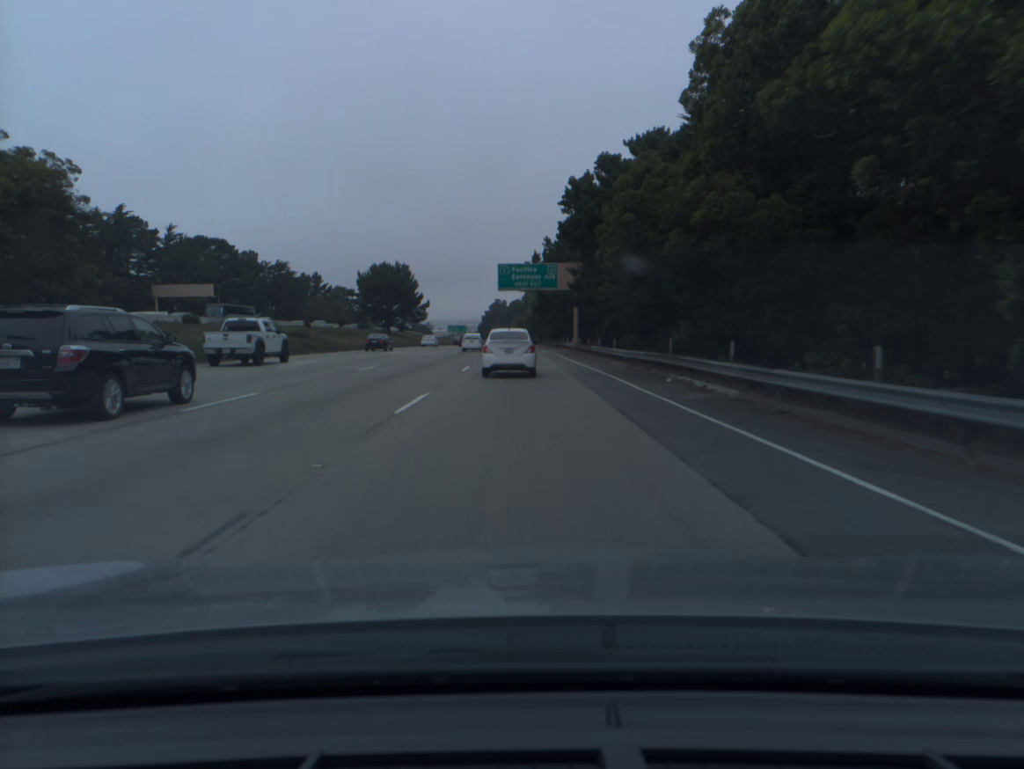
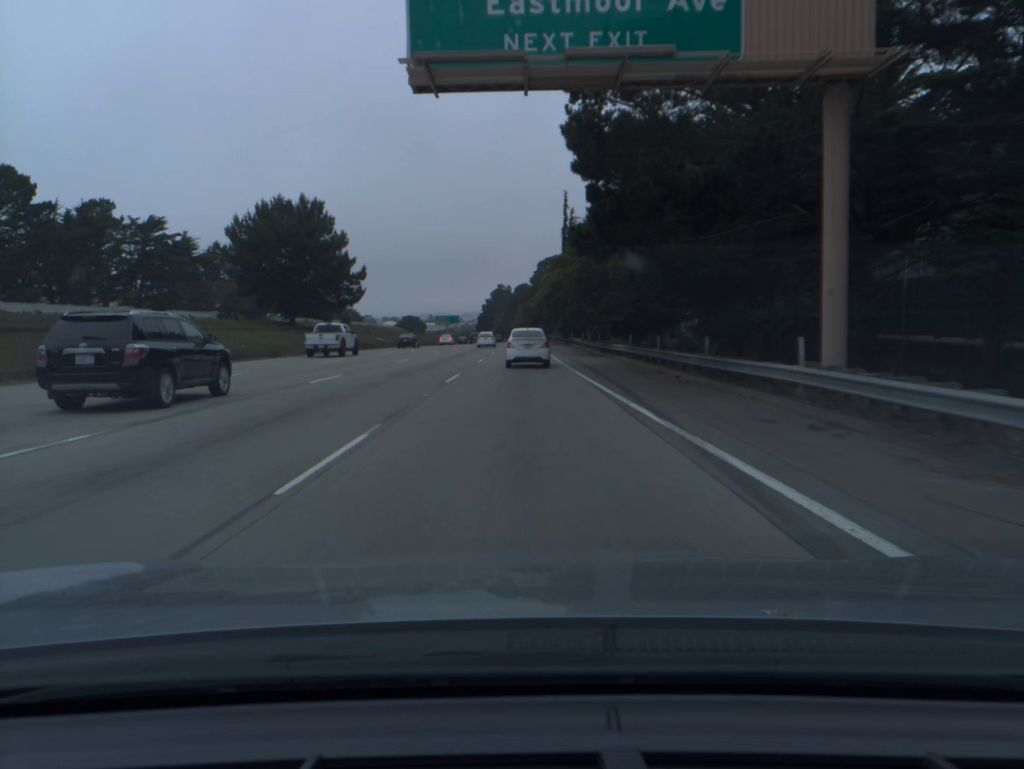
(-0.2, +65.3) m; 0°
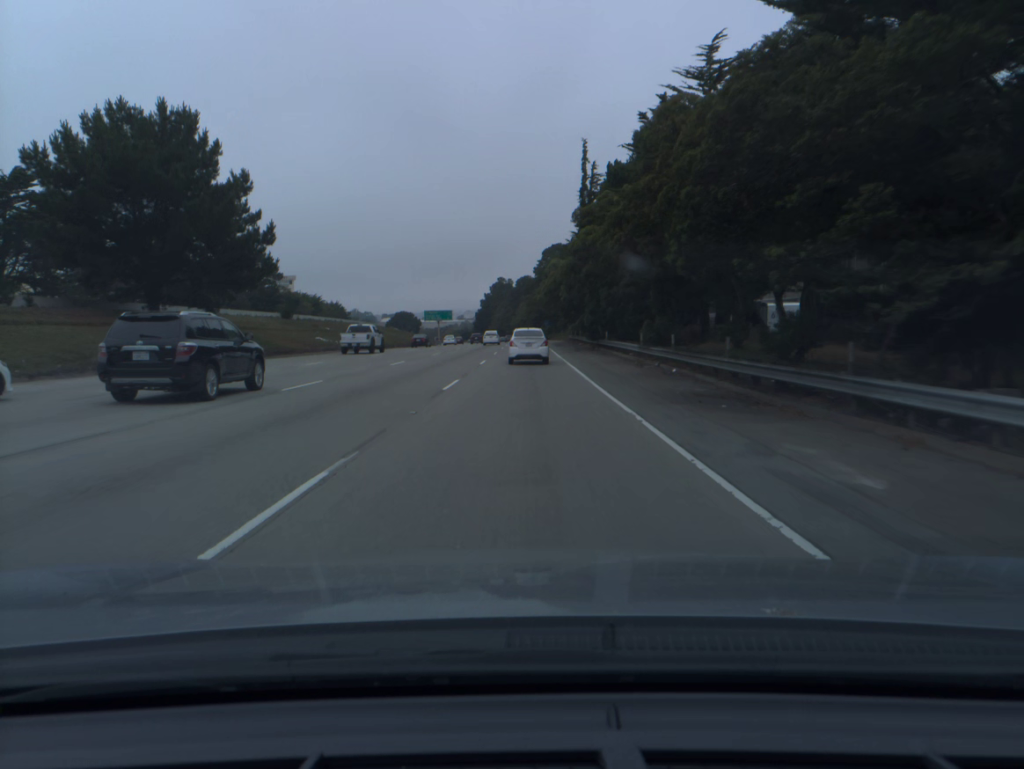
(-0.1, +32.3) m; 0°
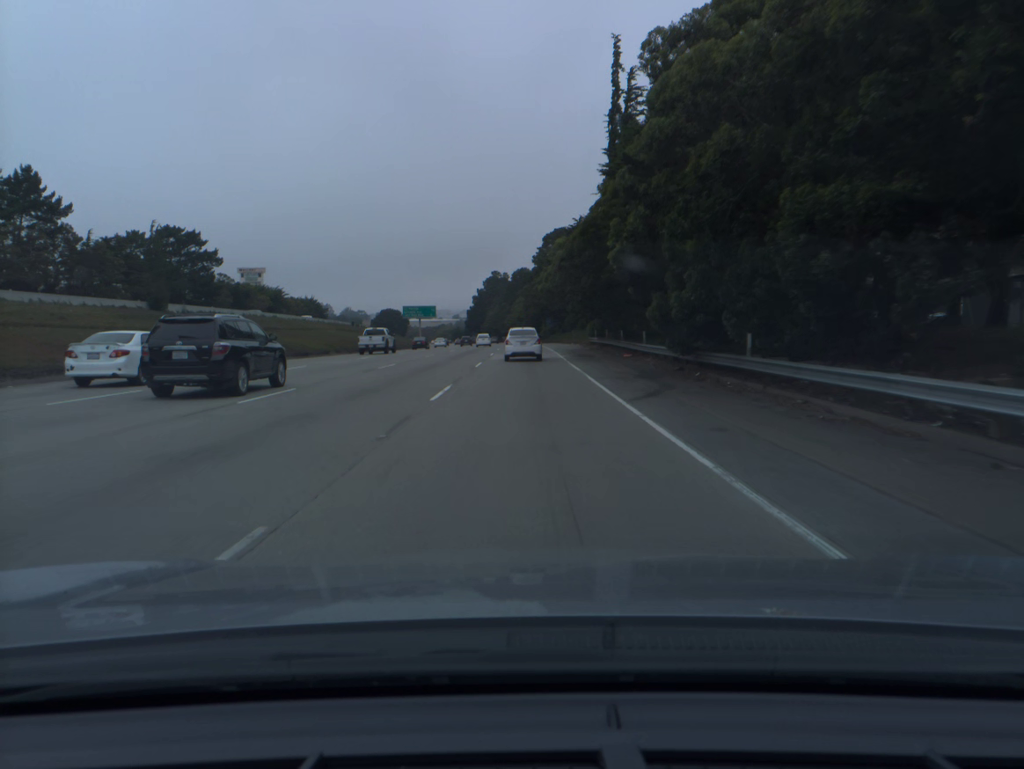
(0.0, +32.2) m; 0°
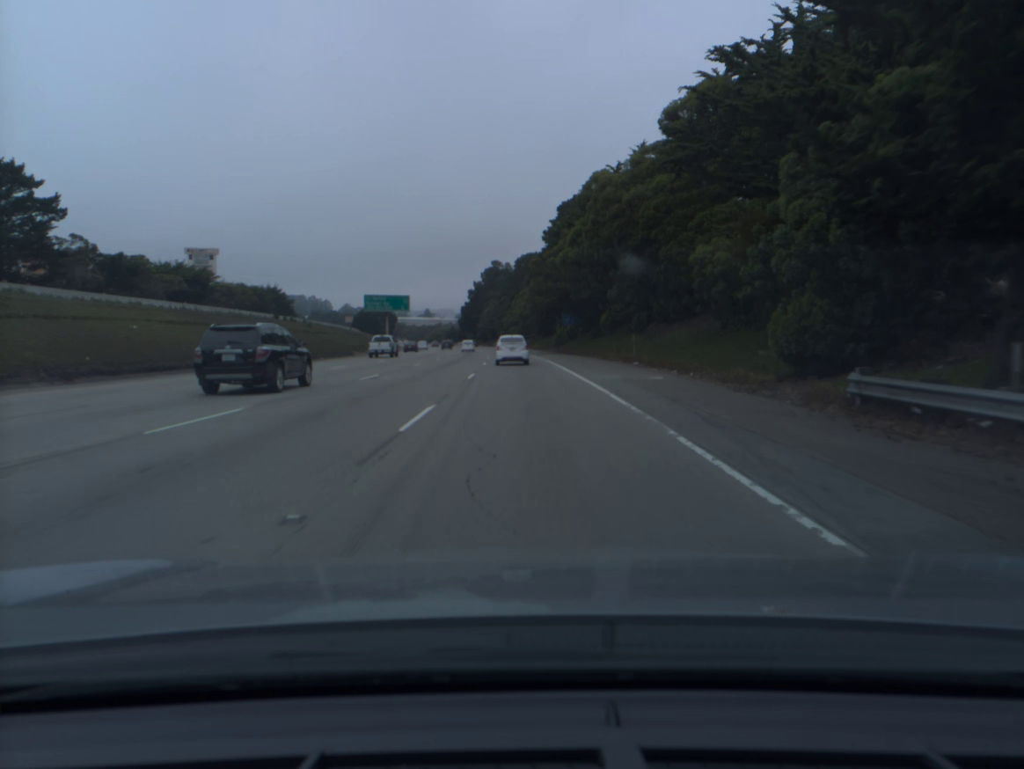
(-0.1, +47.9) m; 0°
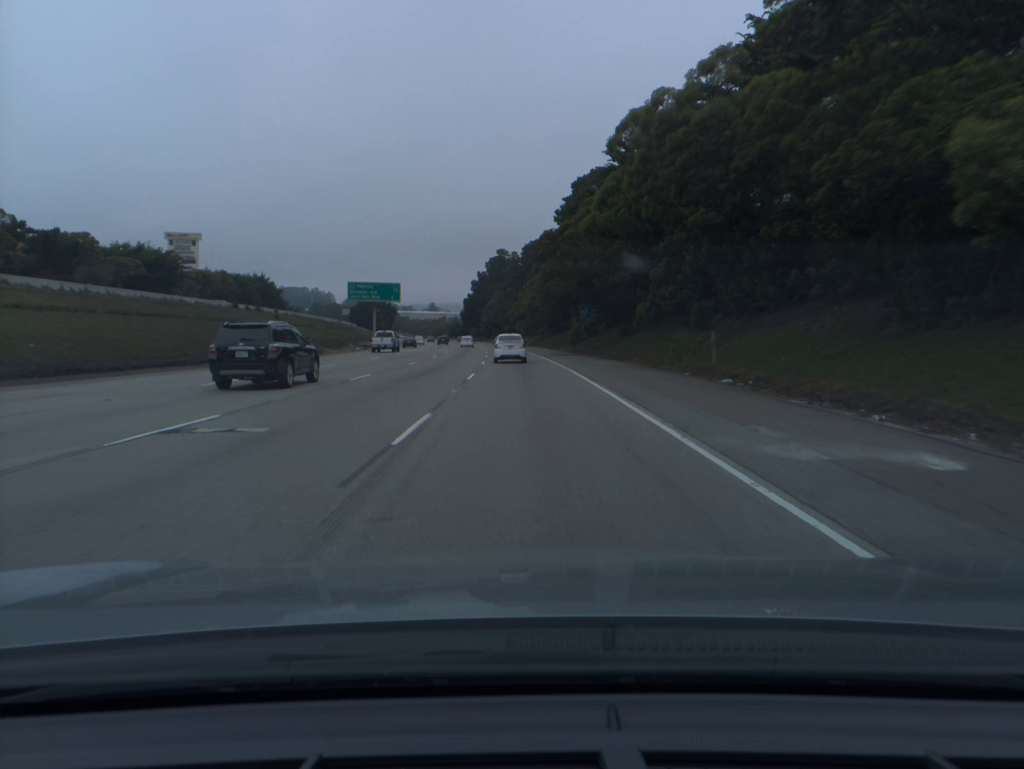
(-0.1, +16.0) m; 0°
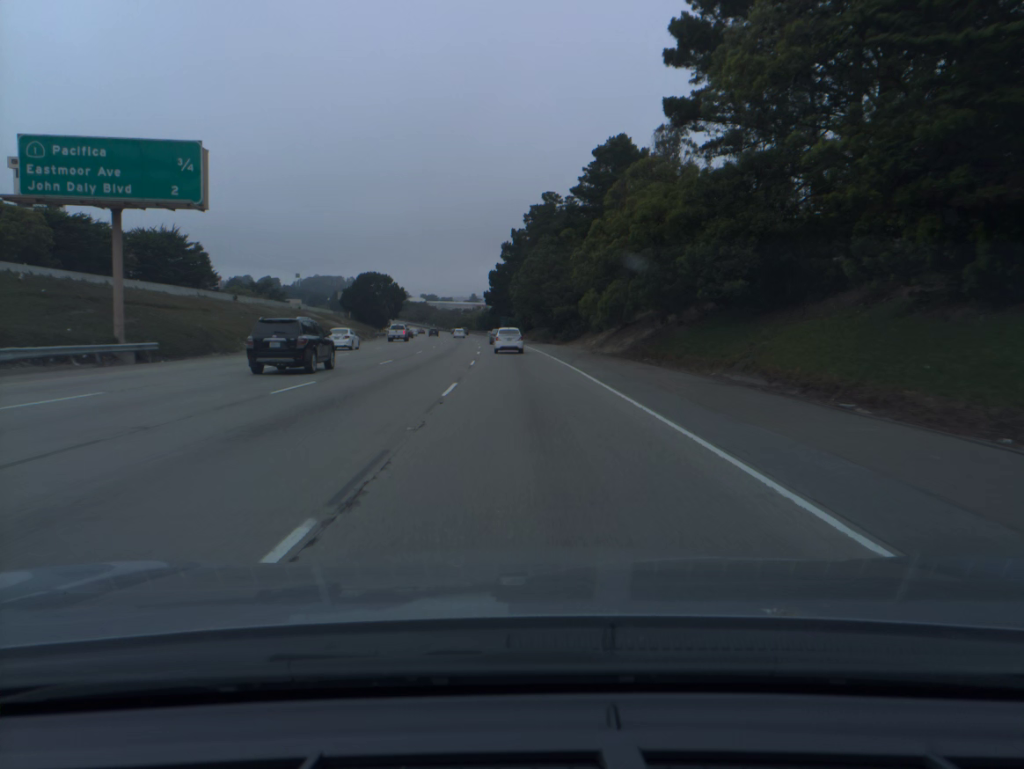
(-2.1, +81.1) m; -3°
